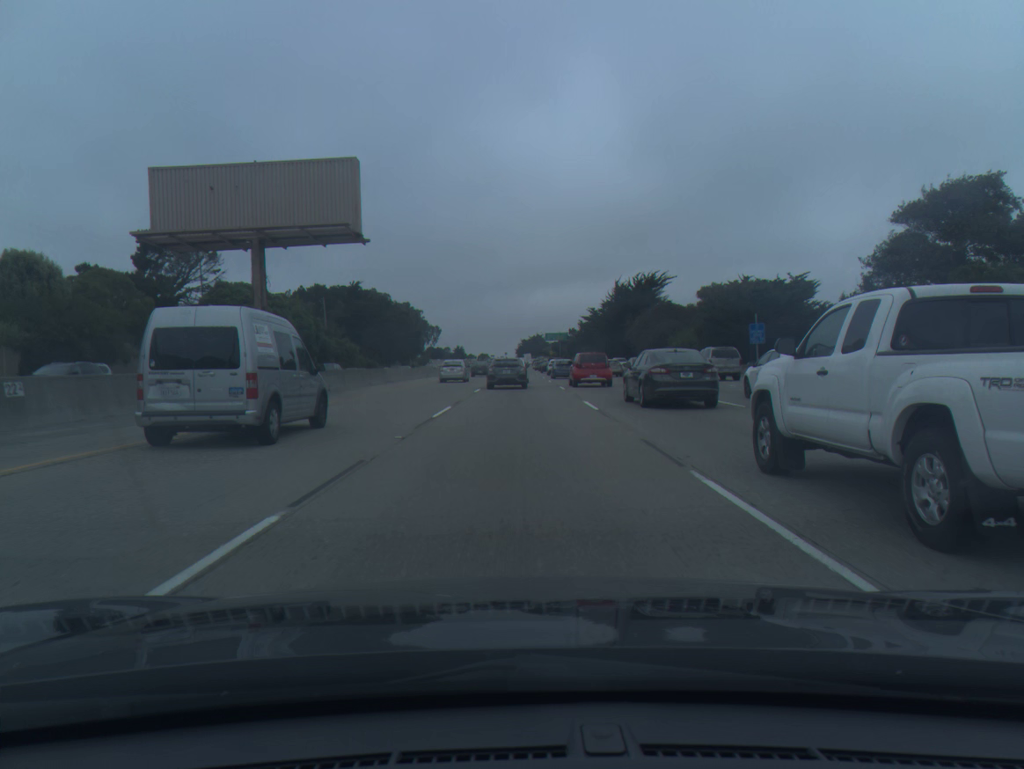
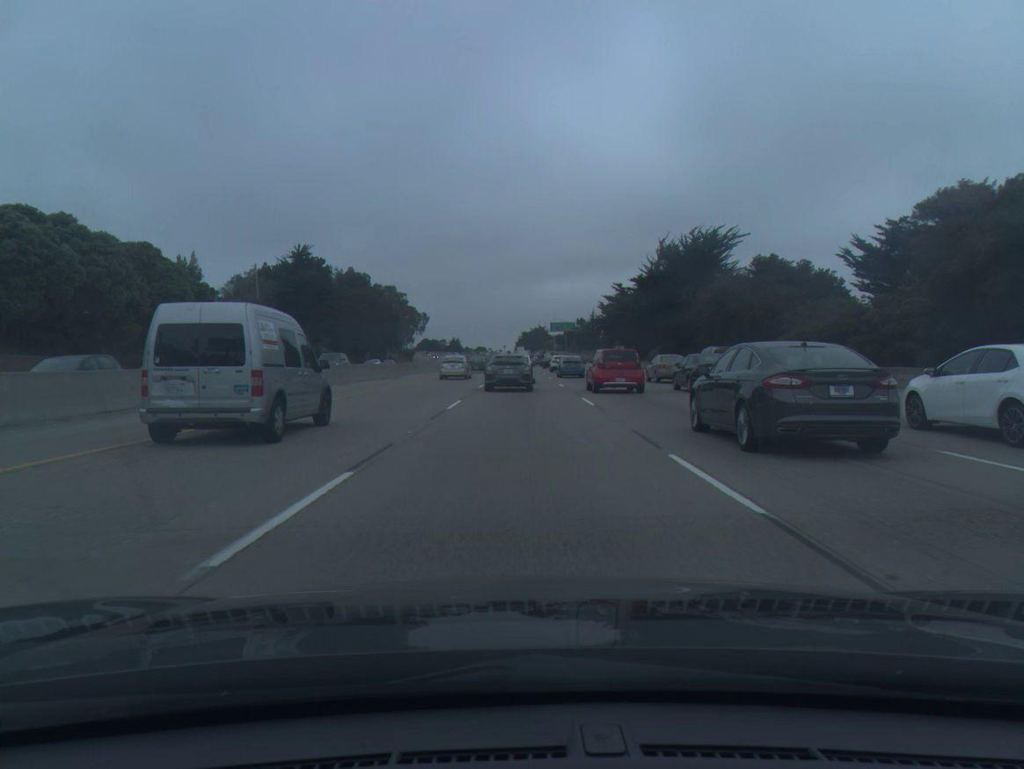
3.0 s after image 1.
(0.0, +41.9) m; 0°
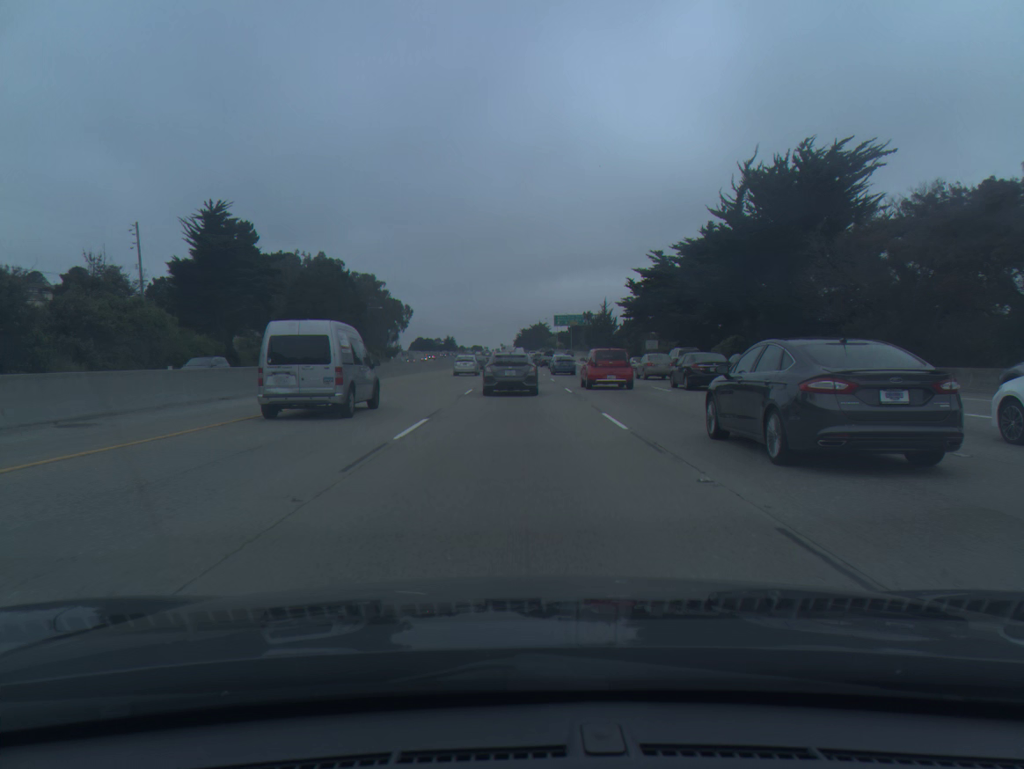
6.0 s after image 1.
(+0.1, +36.4) m; 0°
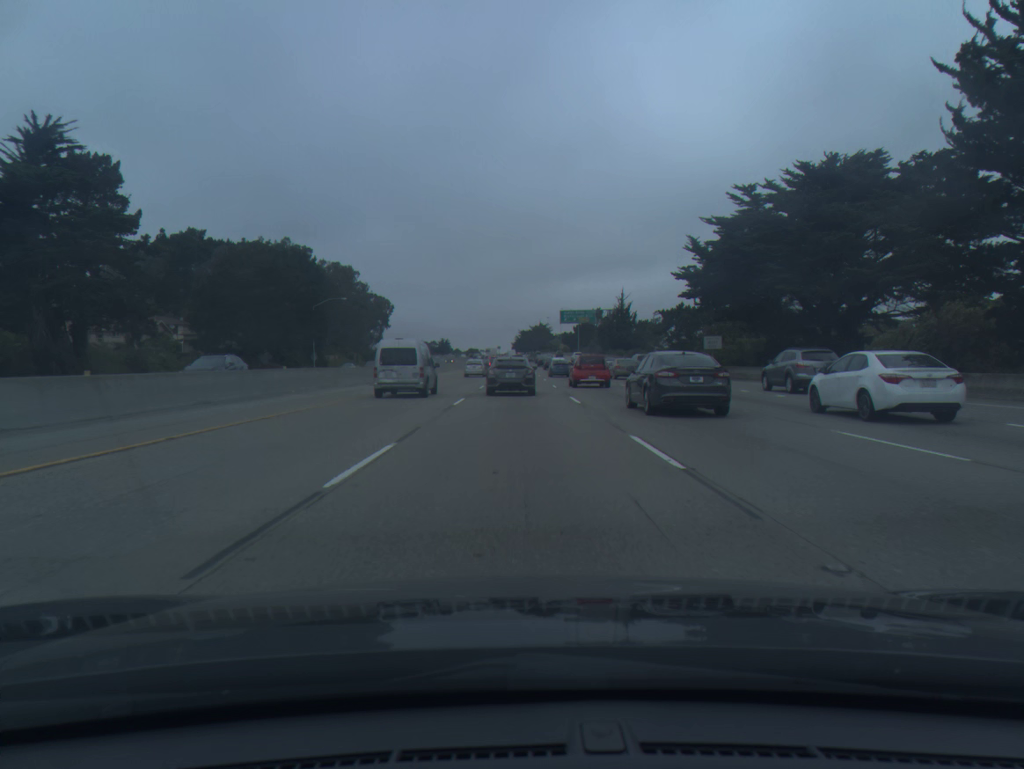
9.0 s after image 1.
(+0.1, +33.5) m; 0°
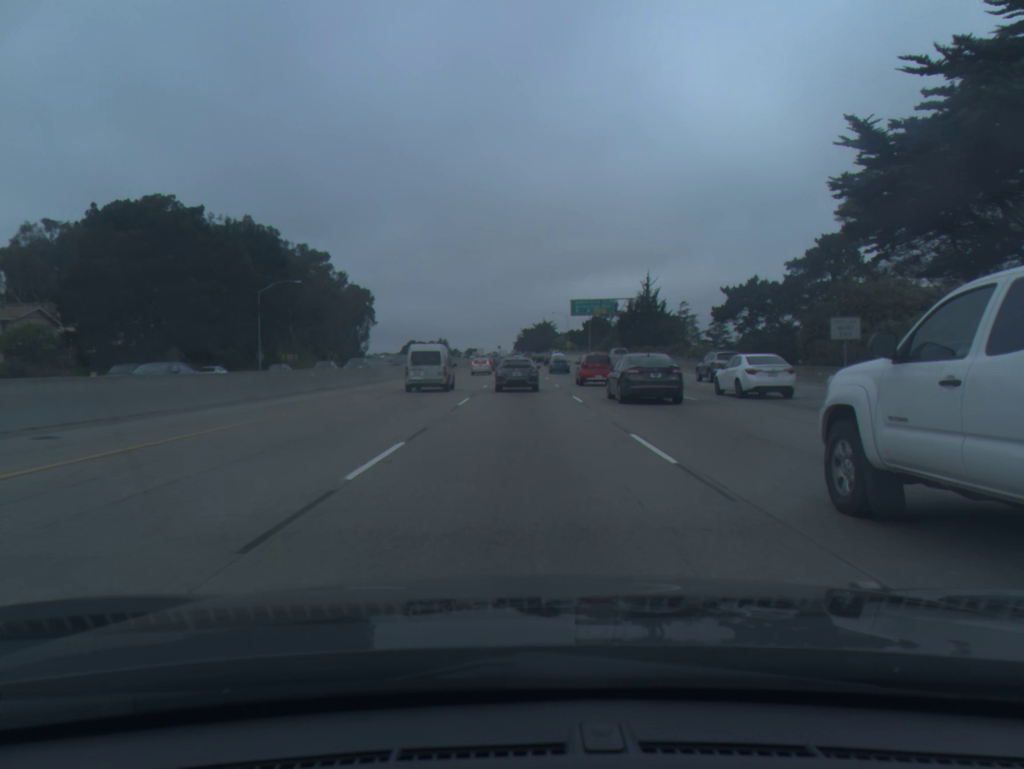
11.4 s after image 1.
(-0.1, +28.7) m; 0°
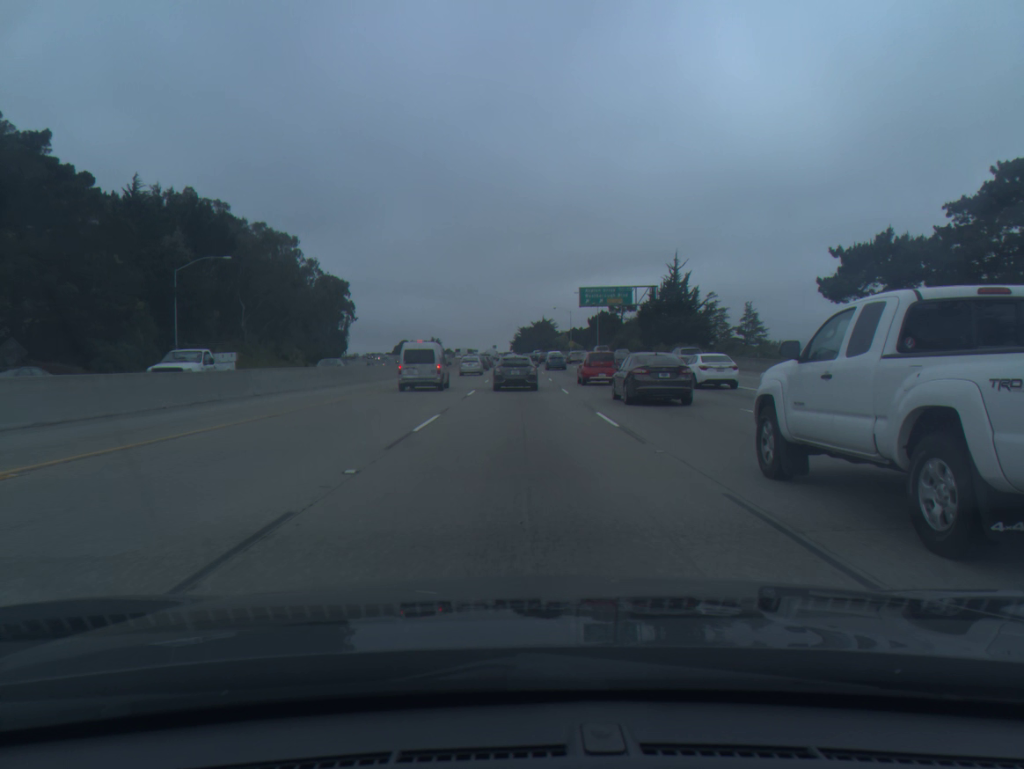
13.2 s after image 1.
(0.0, +23.7) m; 0°
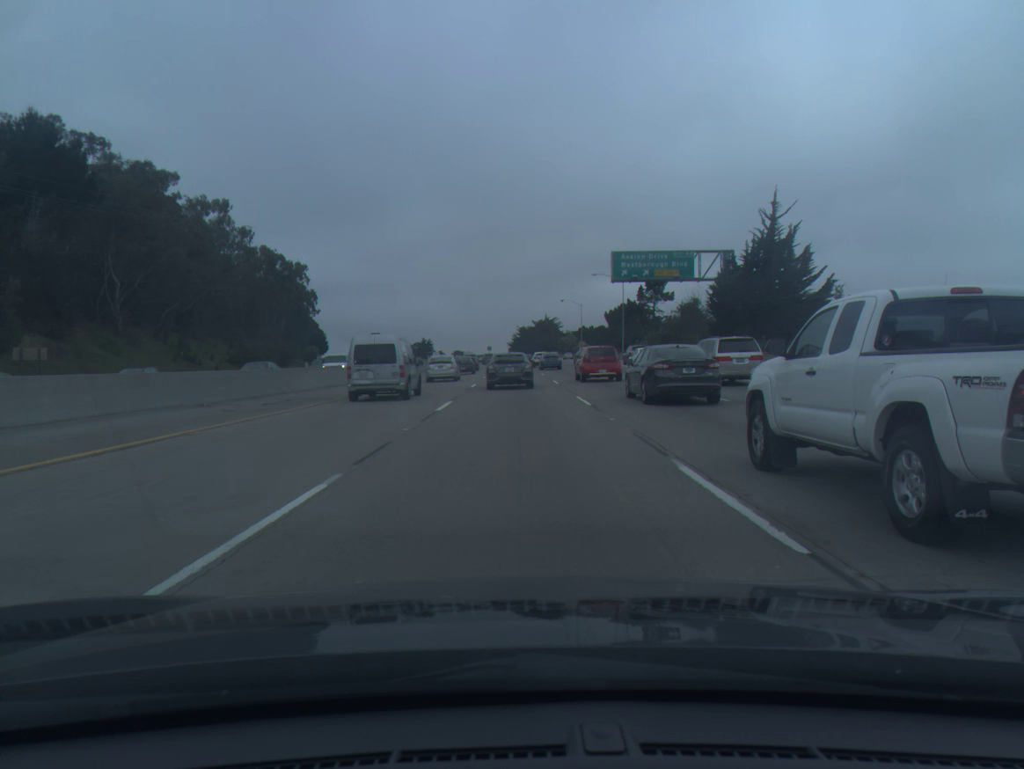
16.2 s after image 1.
(0.0, +38.9) m; 0°
